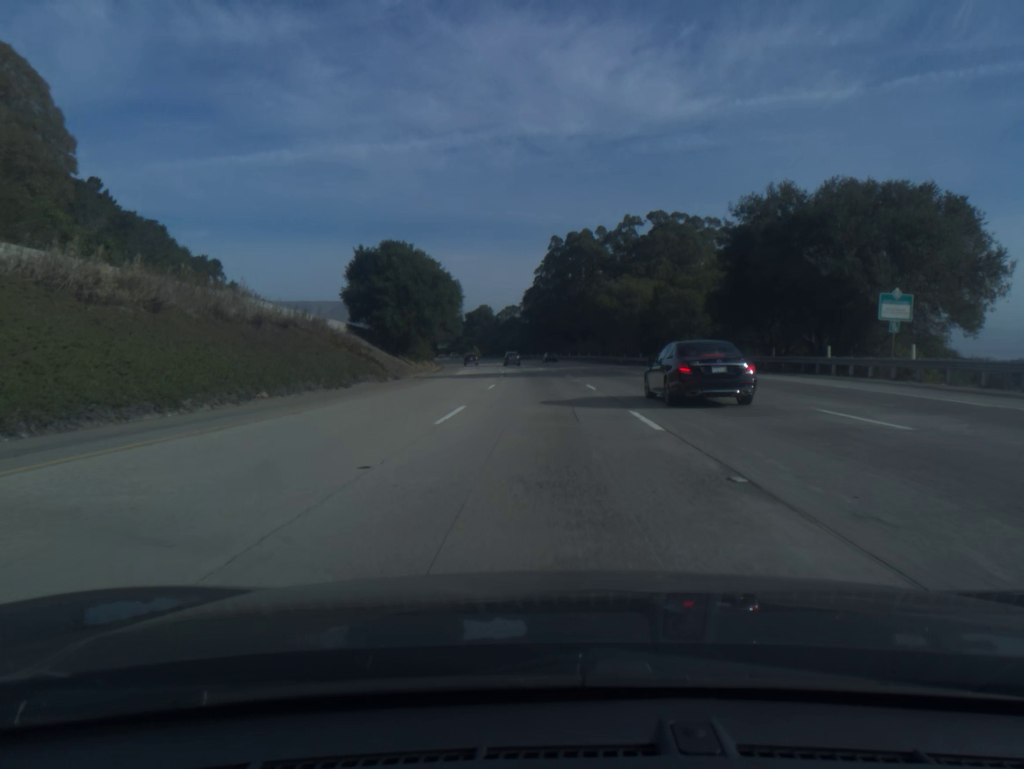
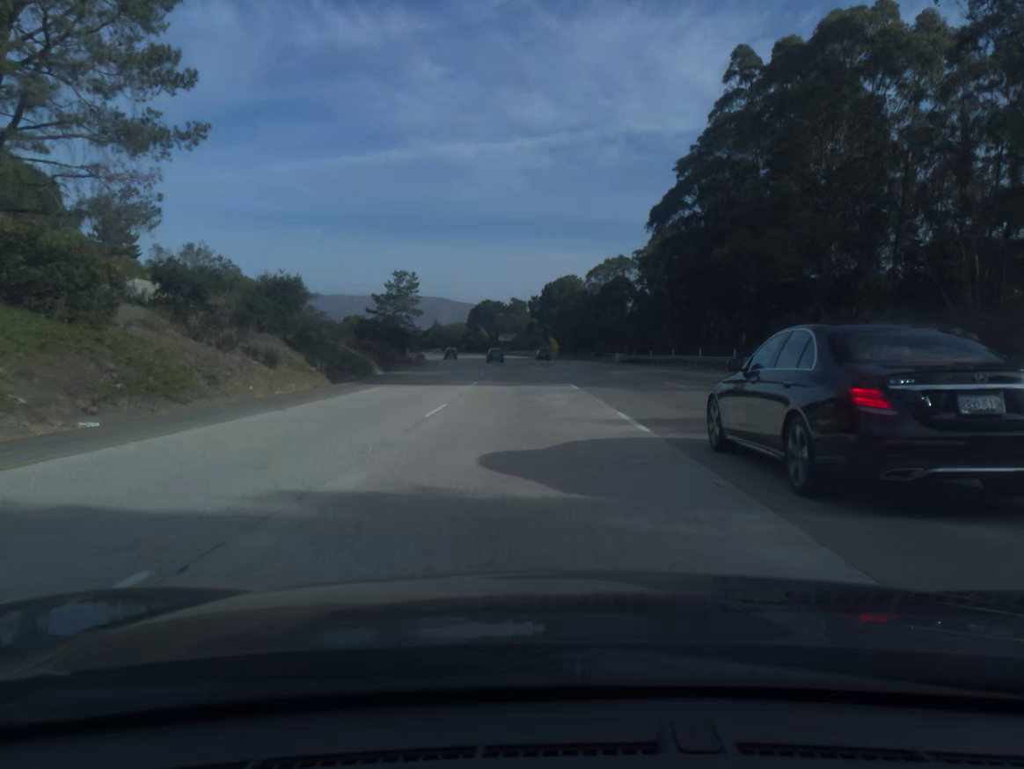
(-4.2, +102.2) m; -7°
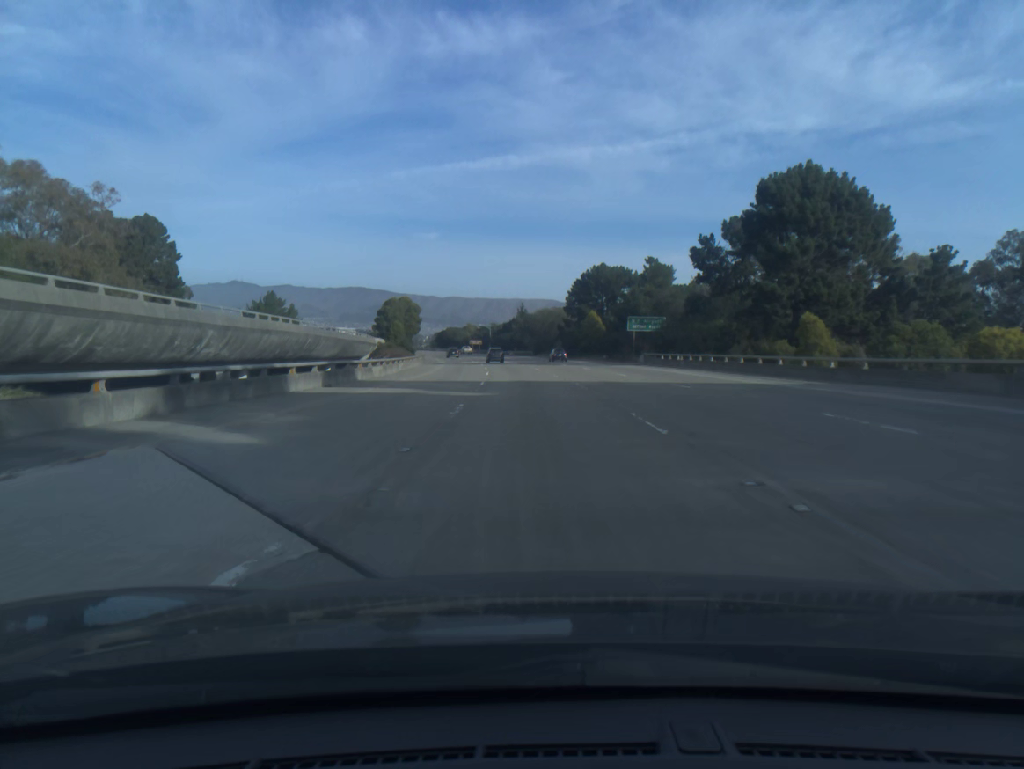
(-7.3, +101.6) m; -8°
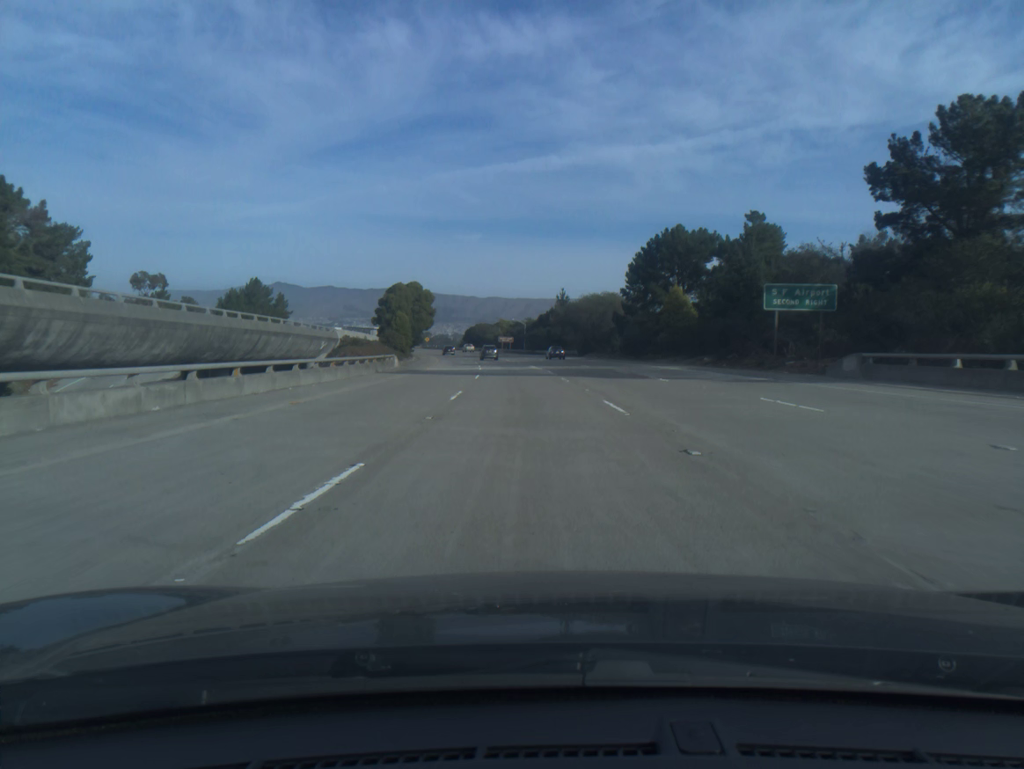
(-1.0, +40.8) m; -3°
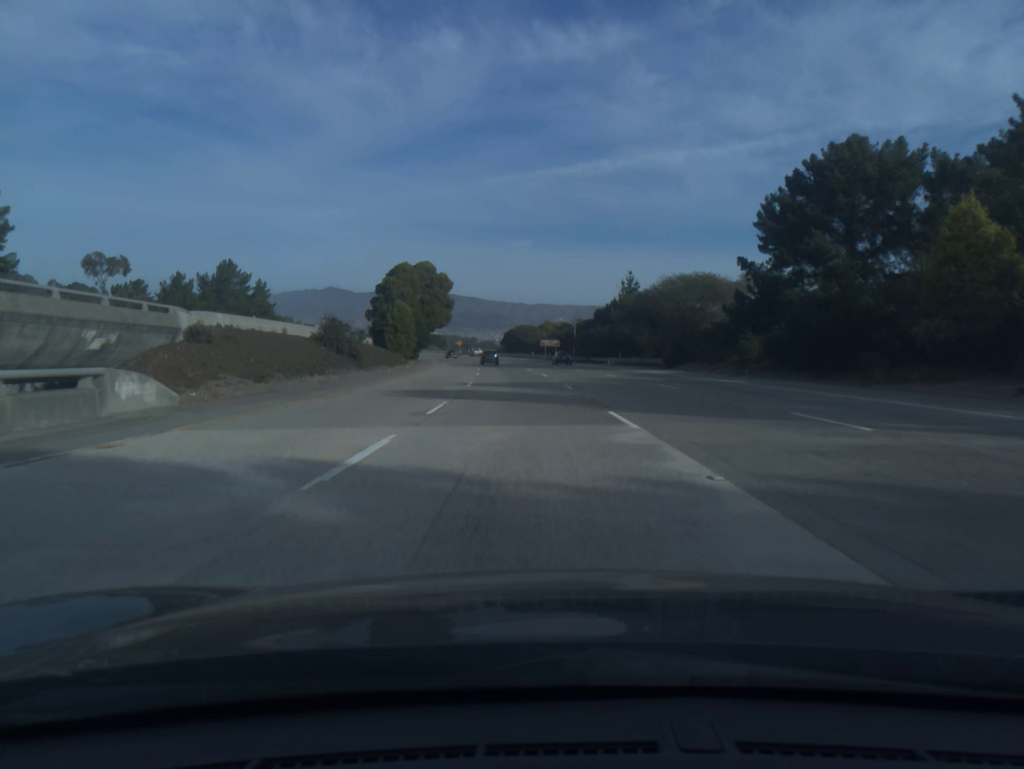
(-1.3, +40.9) m; -4°
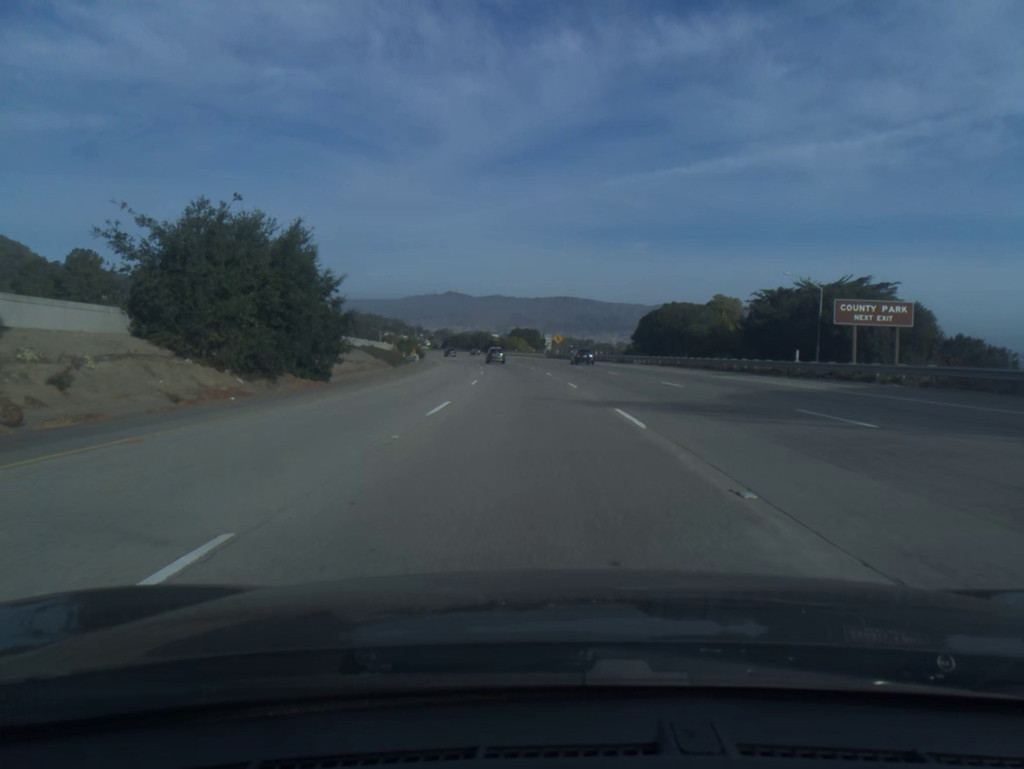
(-7.5, +102.1) m; -8°
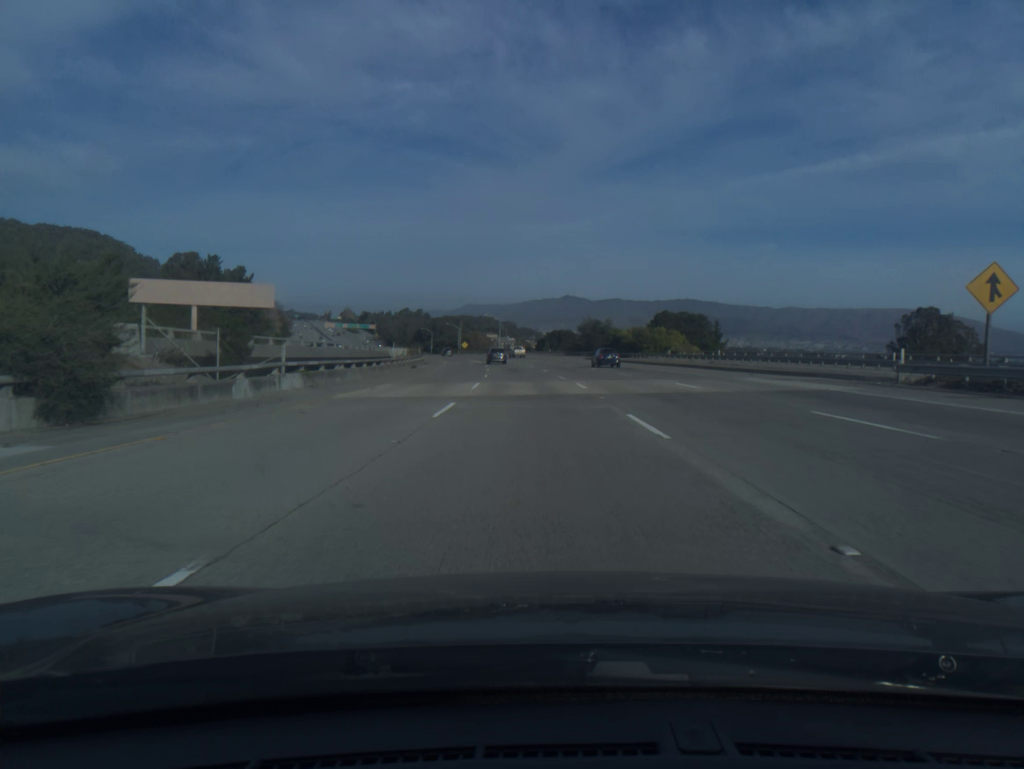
(-7.6, +102.1) m; -9°
